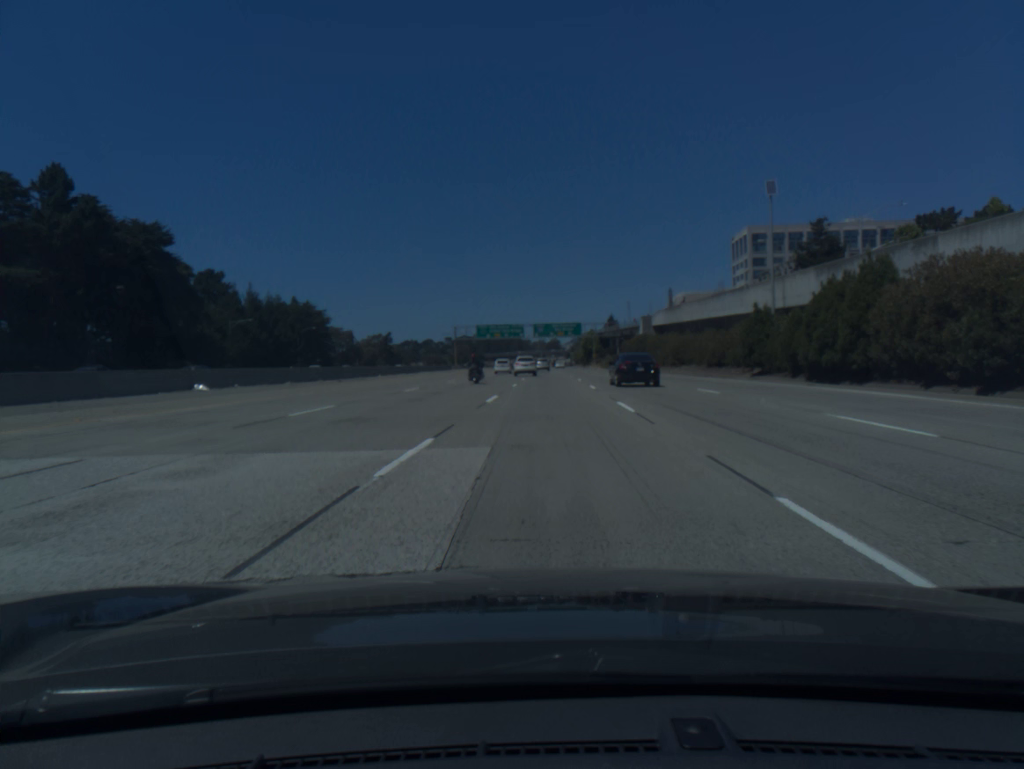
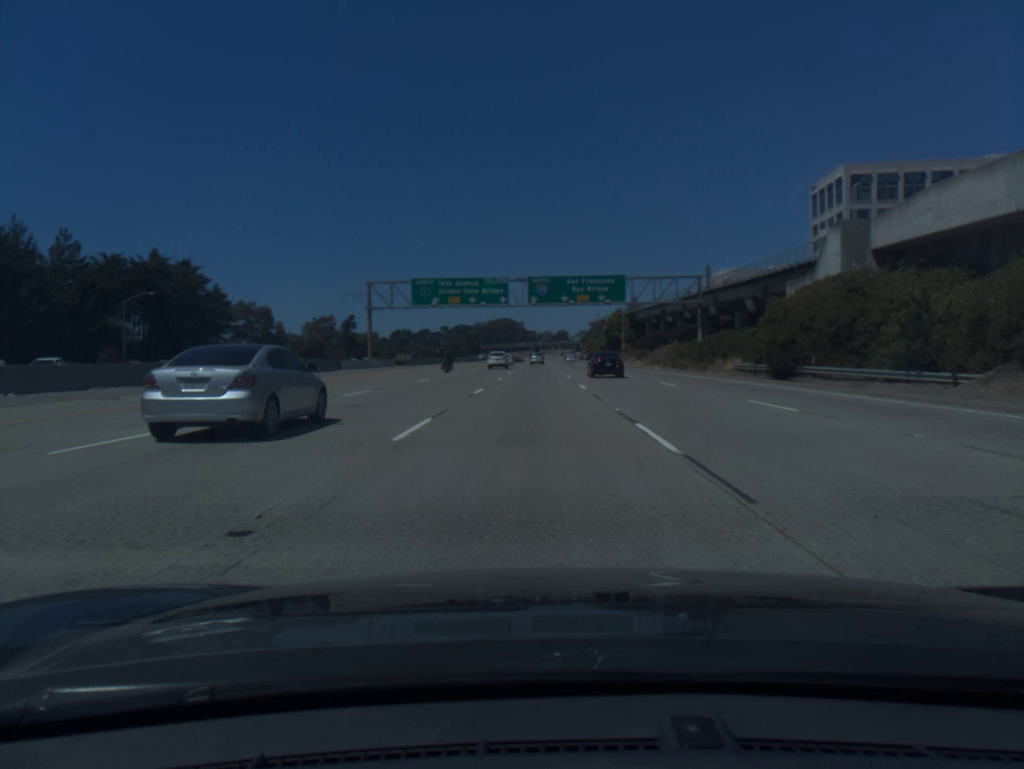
(+0.5, +80.3) m; 0°
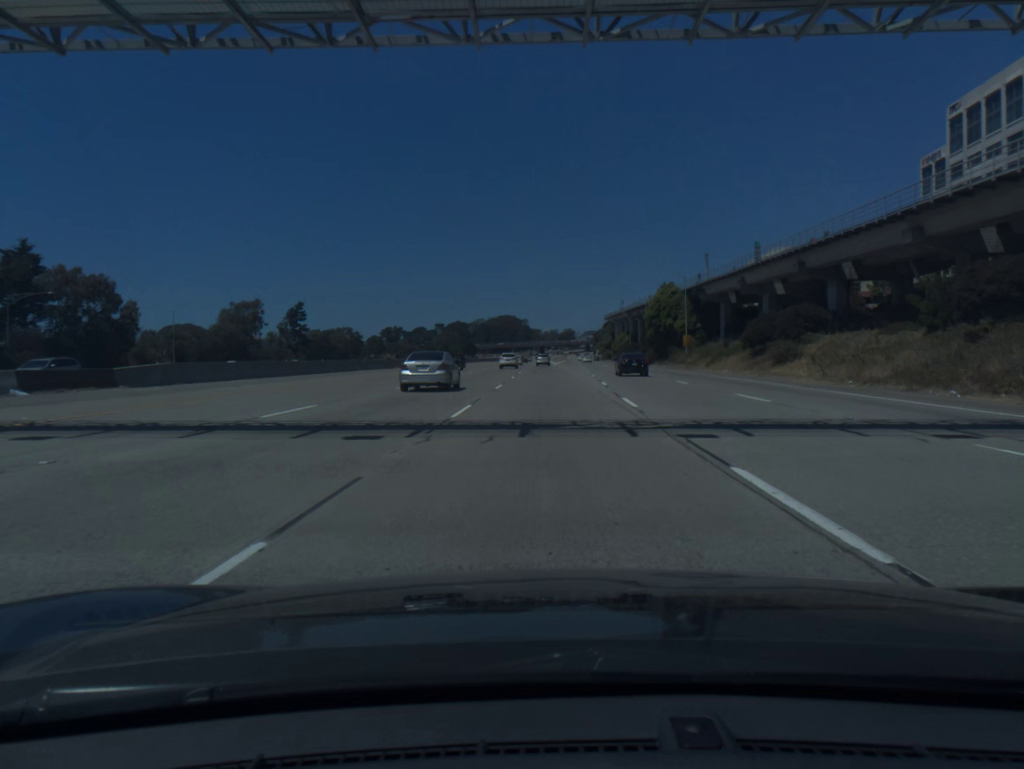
(-0.7, +66.8) m; -1°
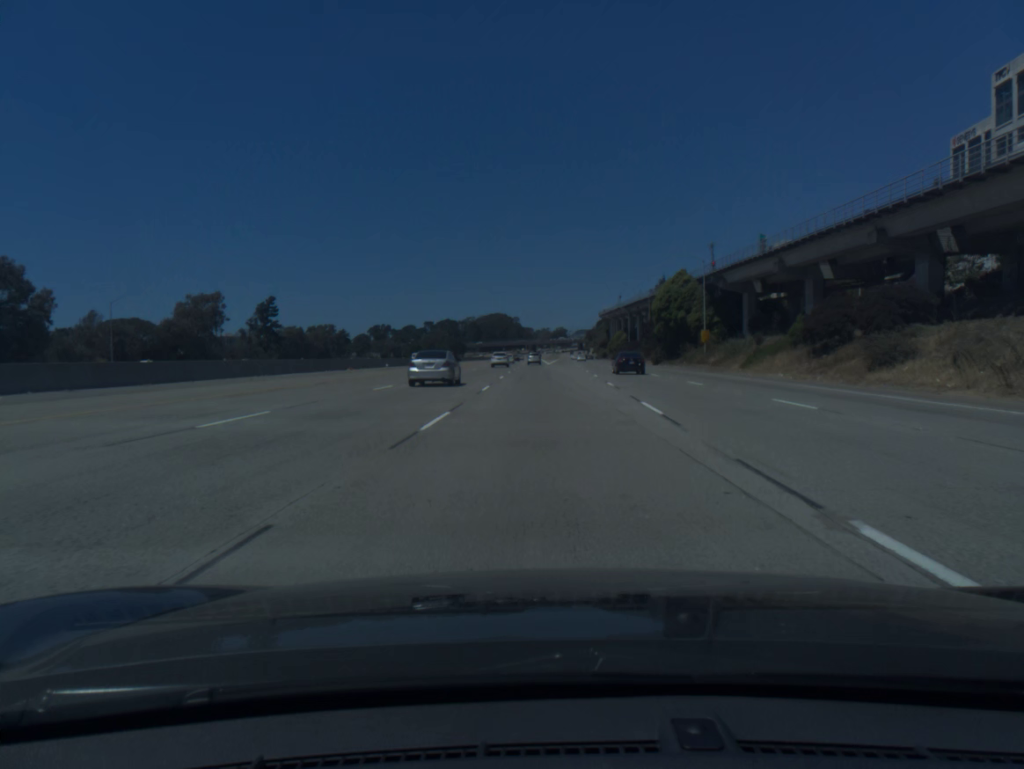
(+0.1, +17.0) m; +1°
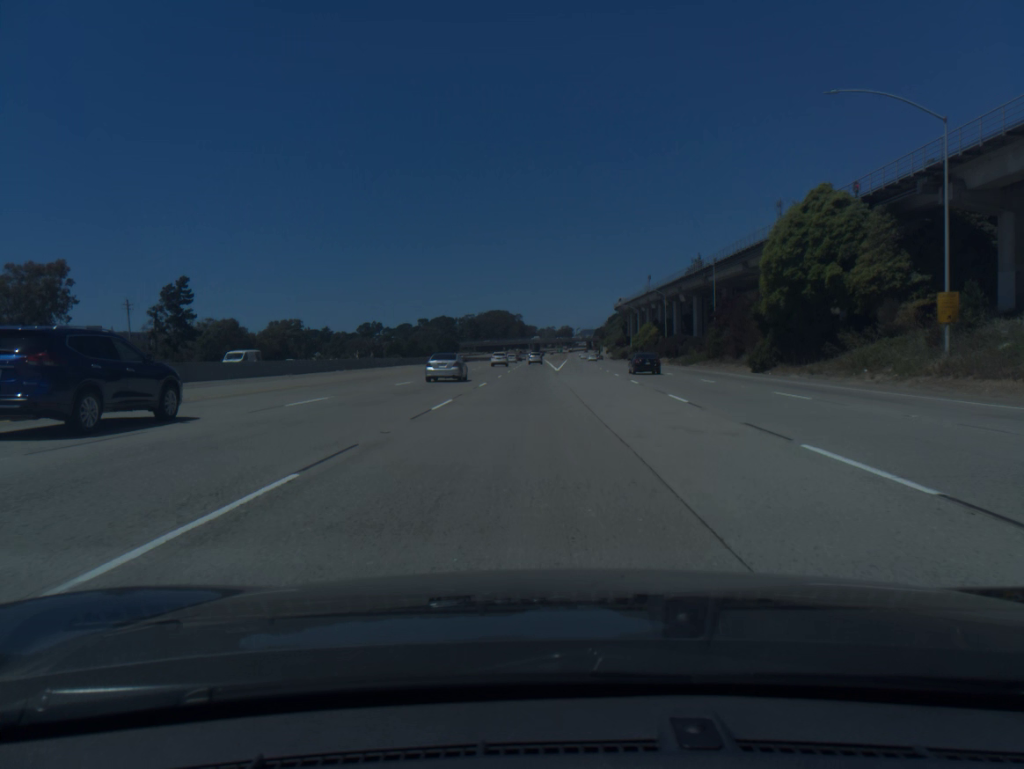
(+0.2, +51.9) m; 0°
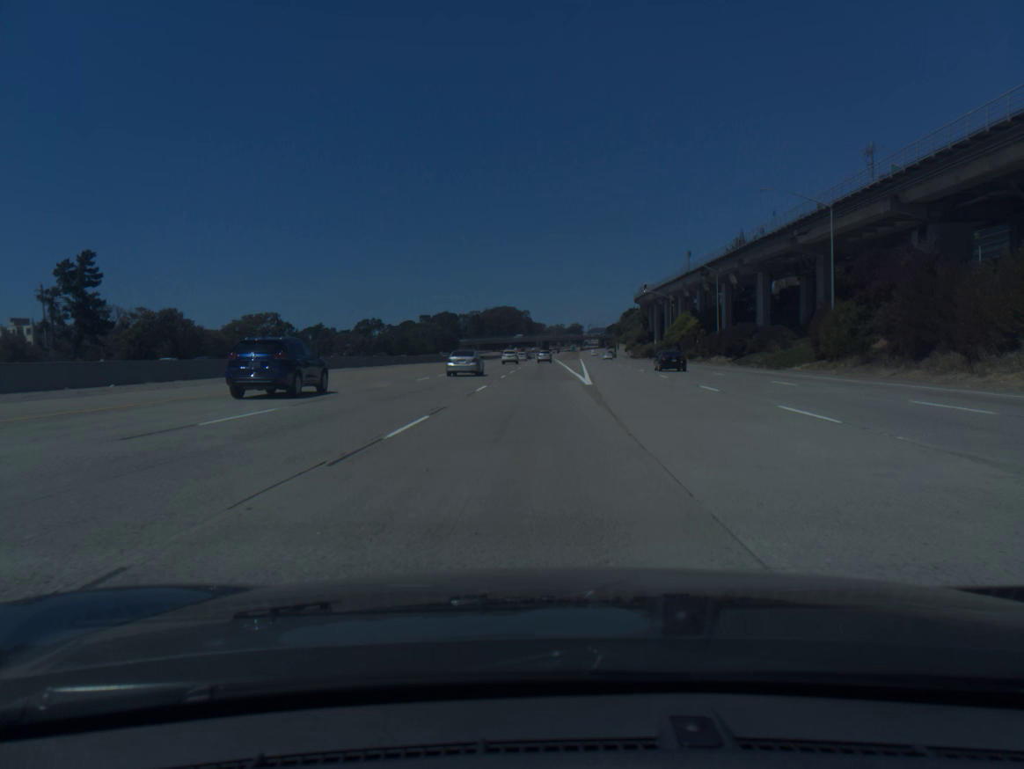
(-0.2, +35.2) m; -1°
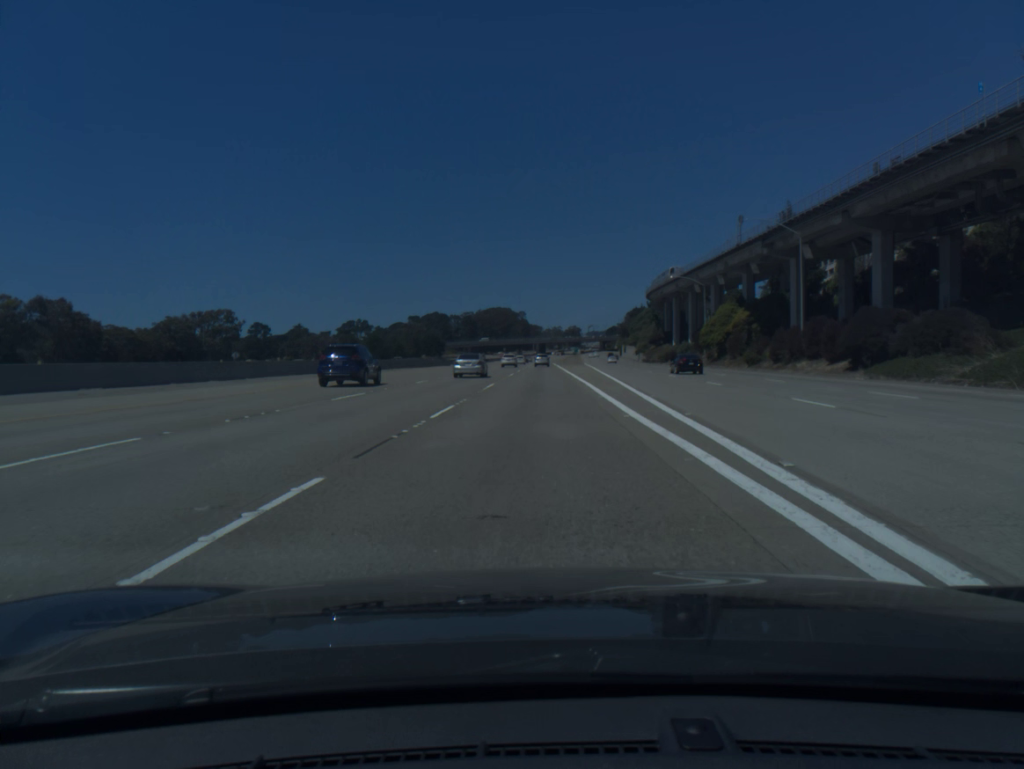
(0.0, +35.6) m; 0°
